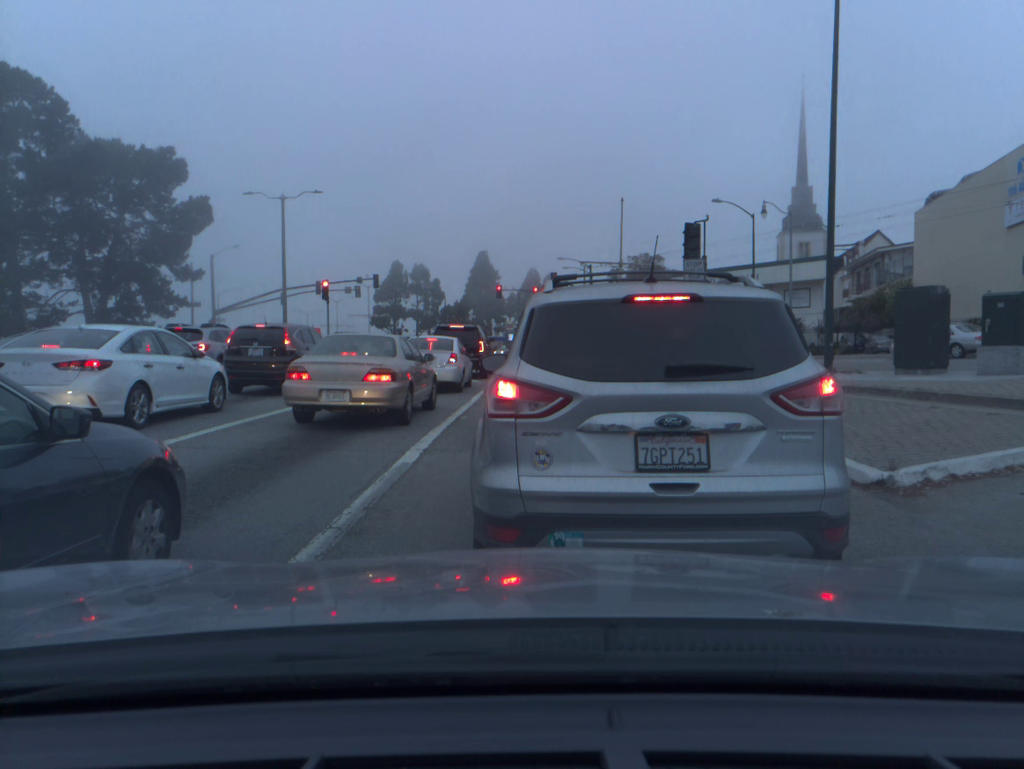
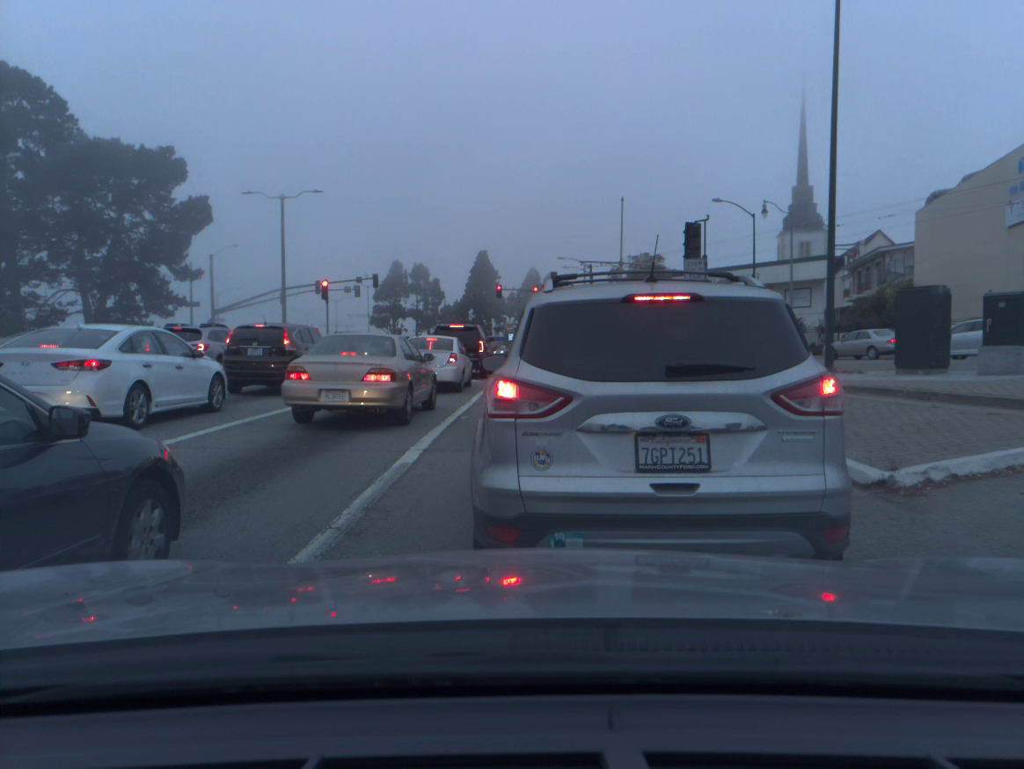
(0.0, 0.0) m; 0°
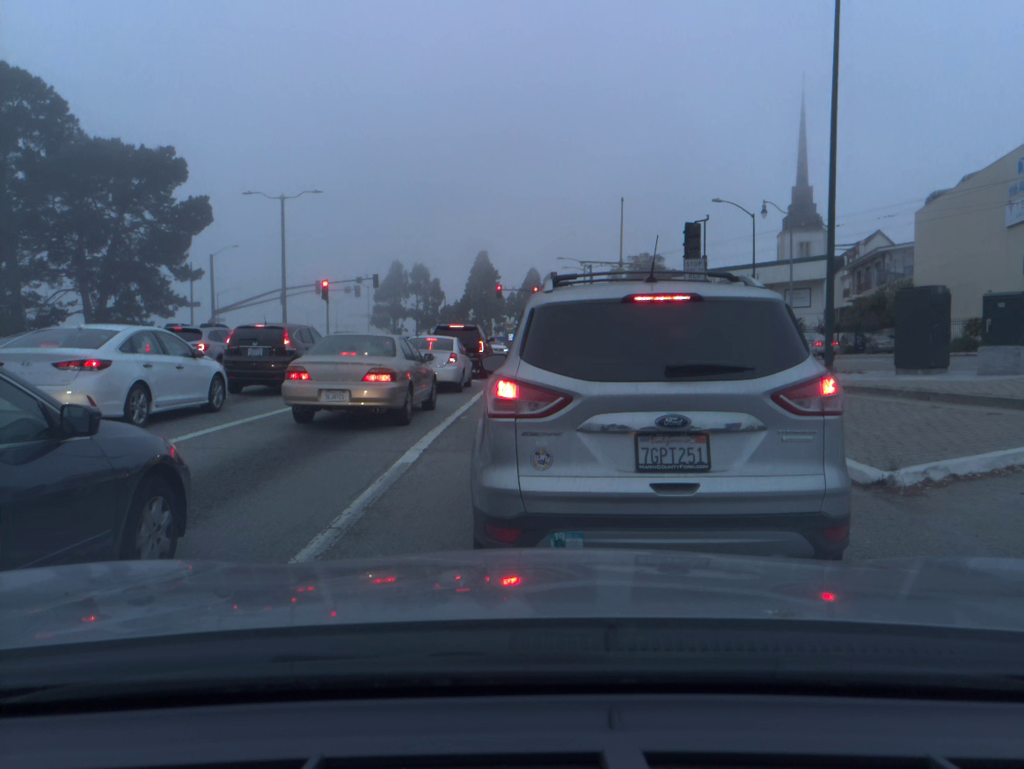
(0.0, 0.0) m; 0°
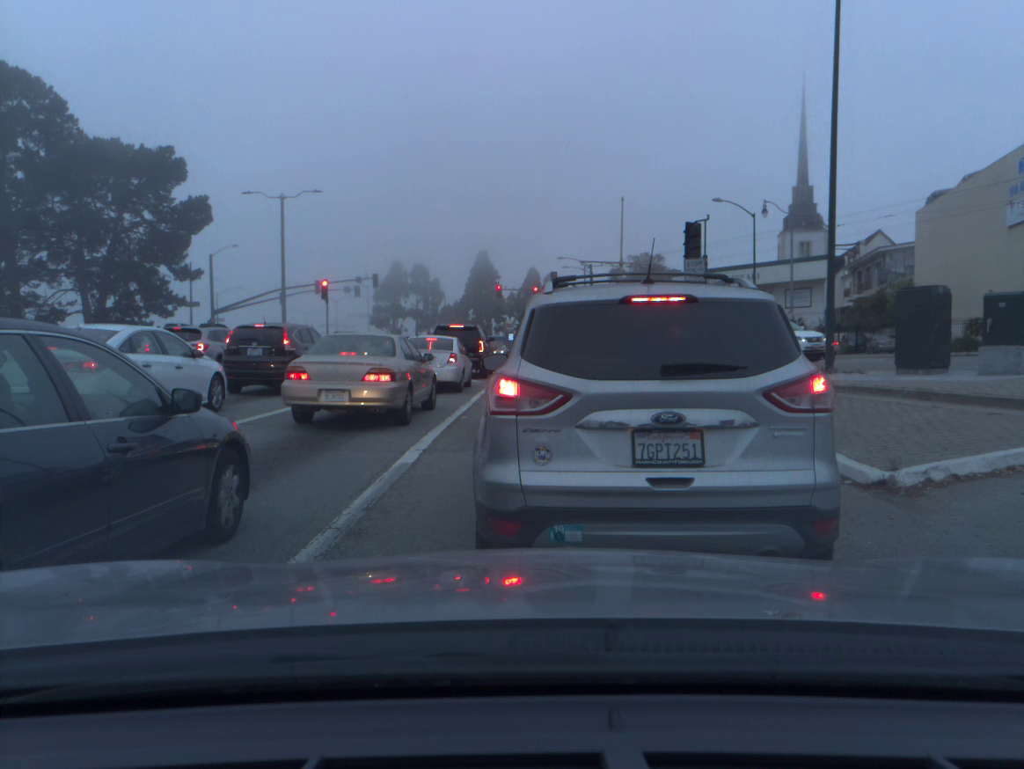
(0.0, 0.0) m; 0°
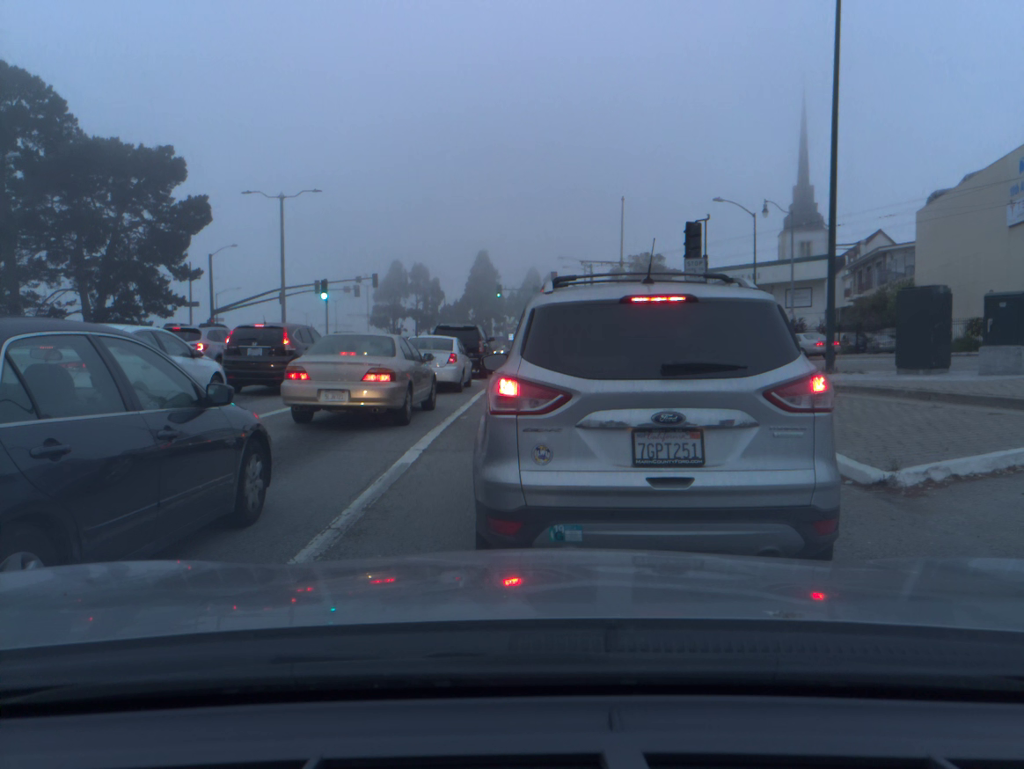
(0.0, 0.0) m; 0°
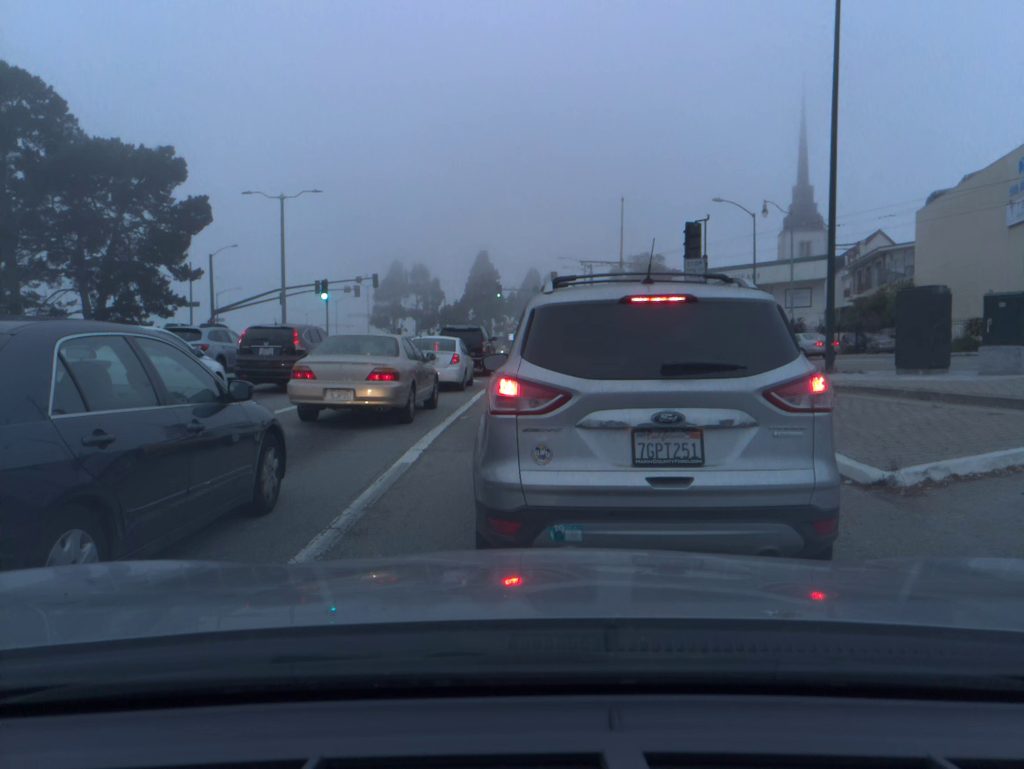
(0.0, 0.0) m; 0°
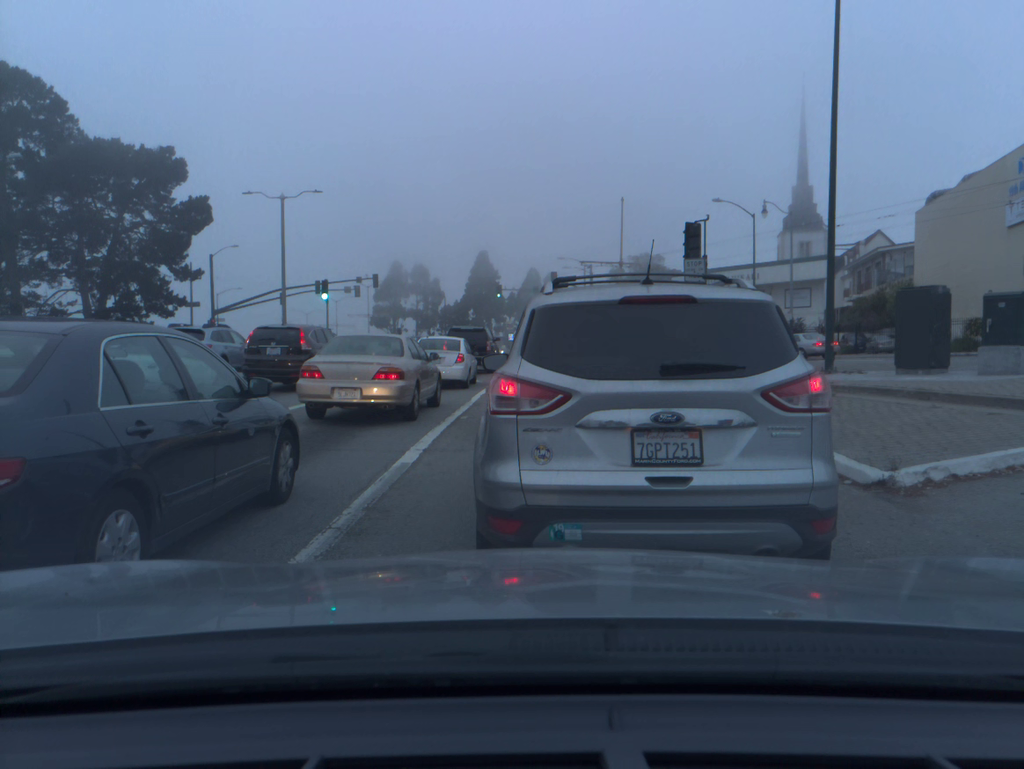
(0.0, 0.0) m; 0°
